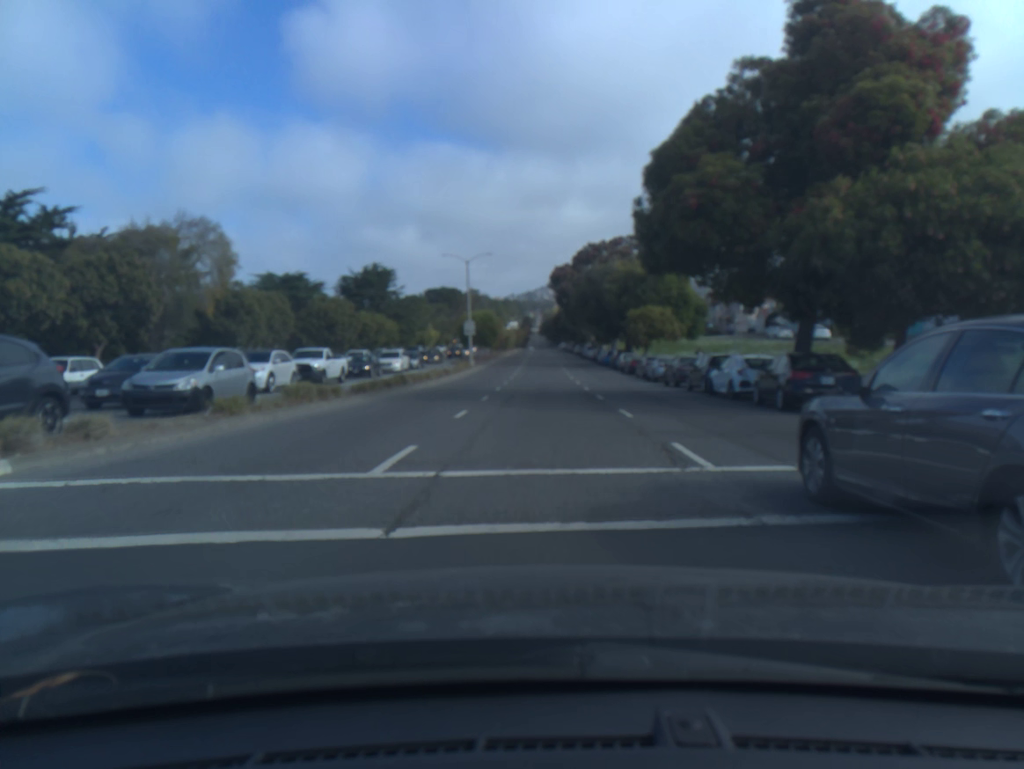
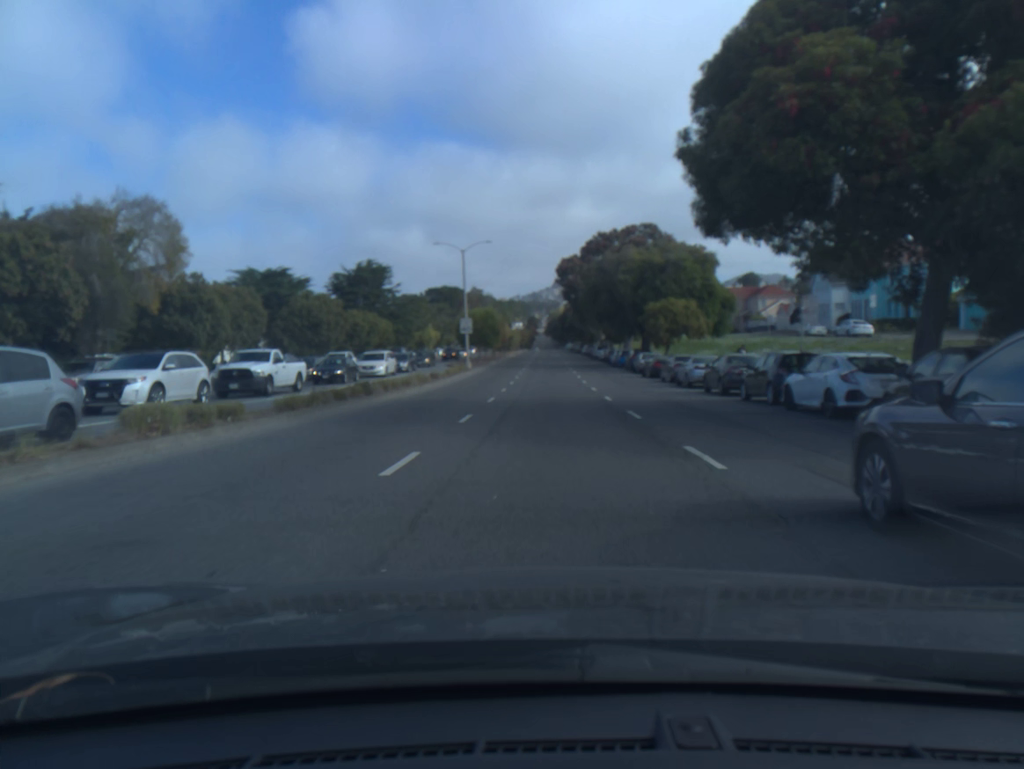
(0.0, +7.6) m; -1°
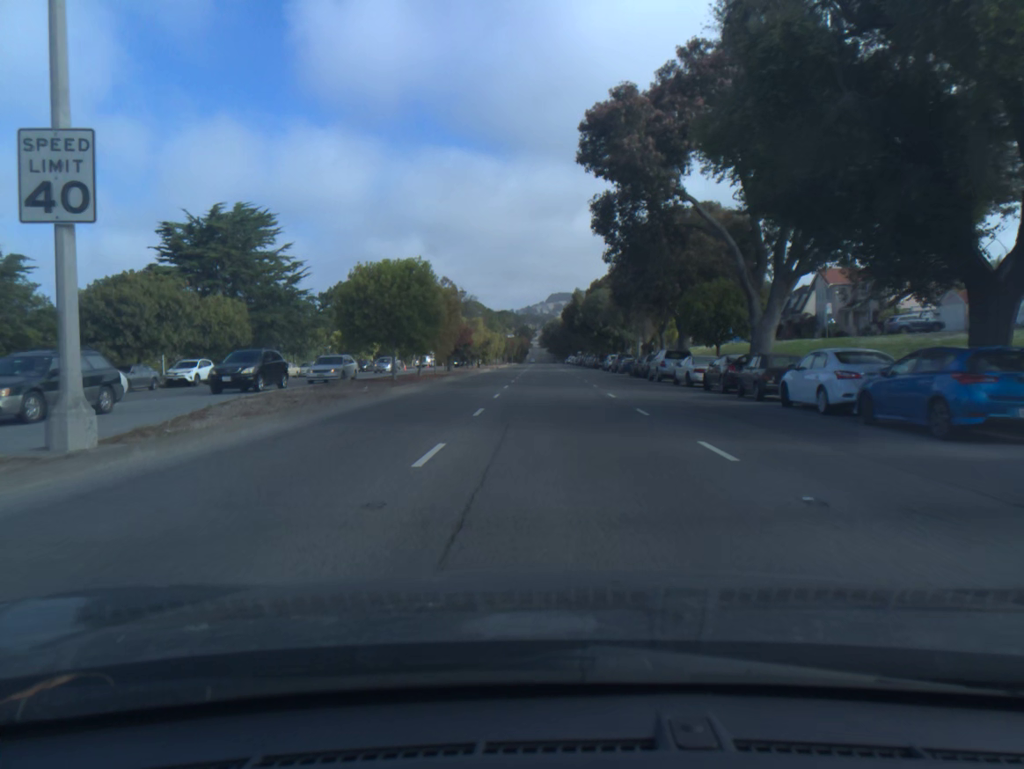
(+0.2, +50.4) m; +1°
